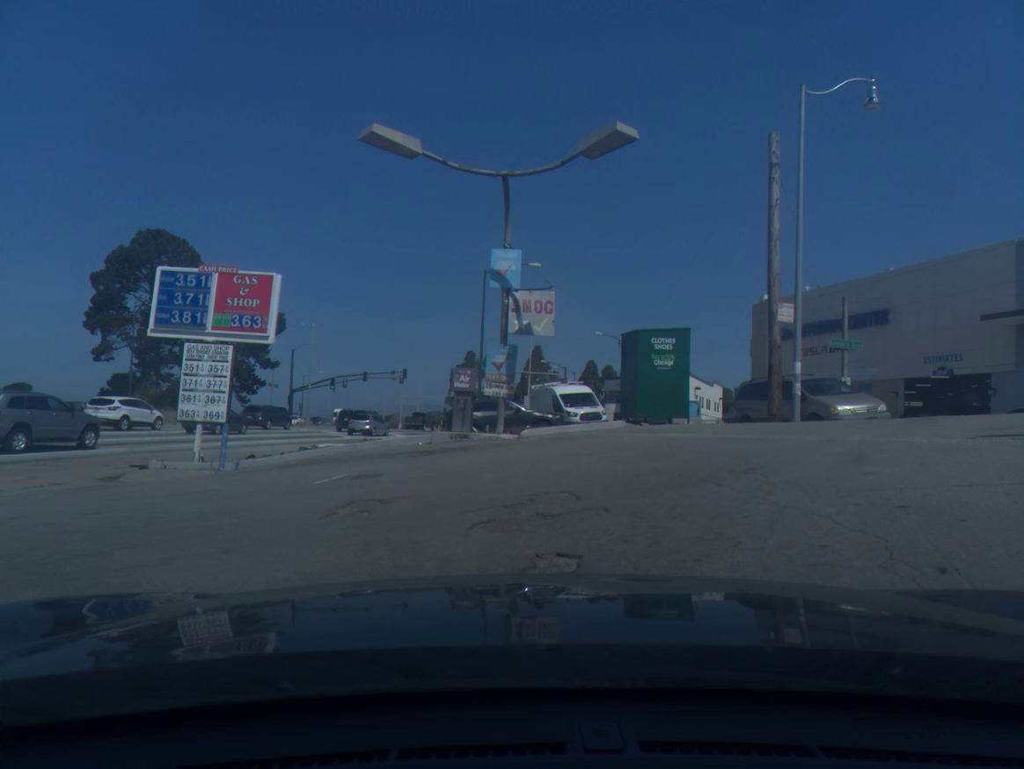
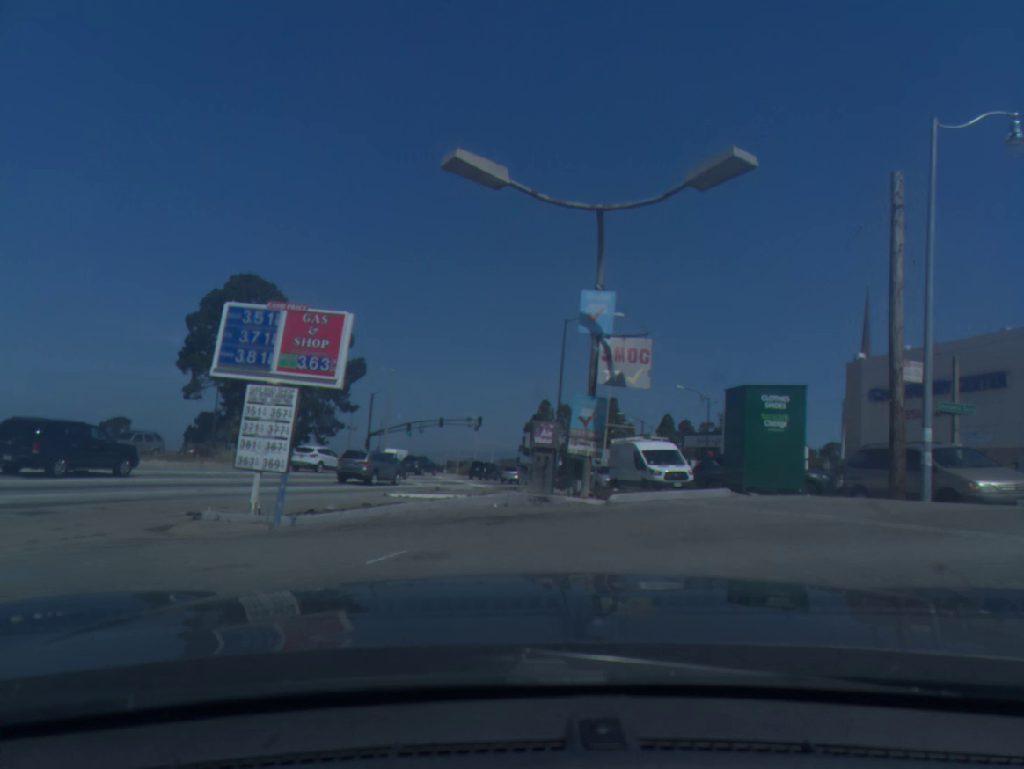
(-0.3, +1.6) m; -5°
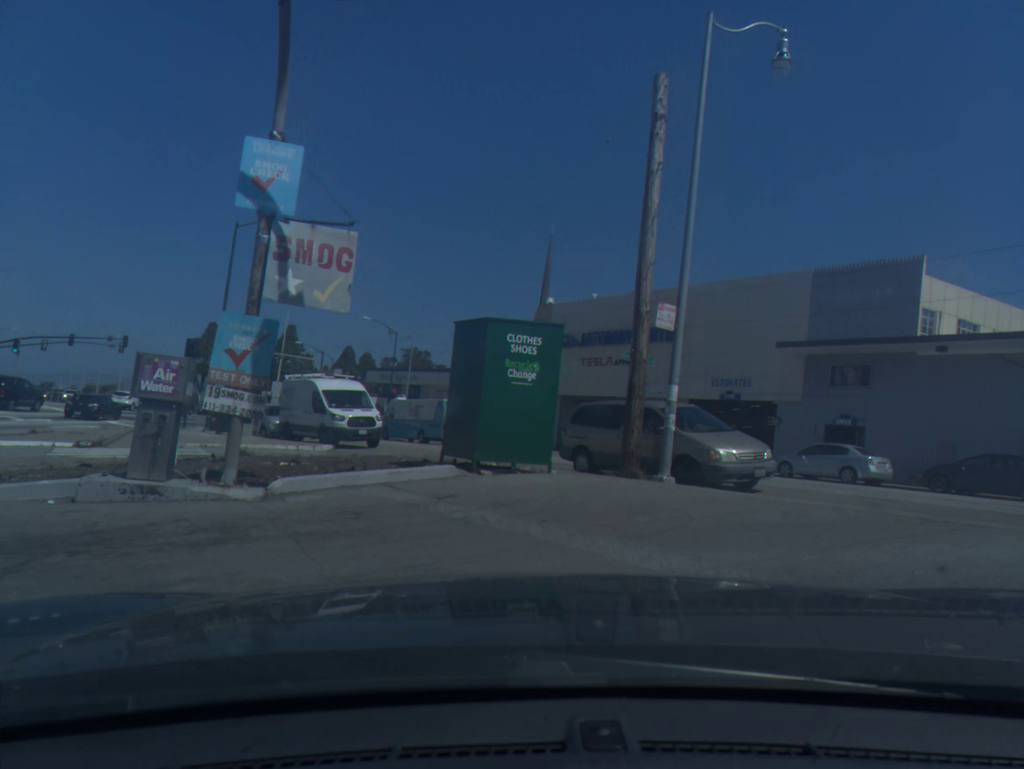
(+0.4, +4.8) m; +23°
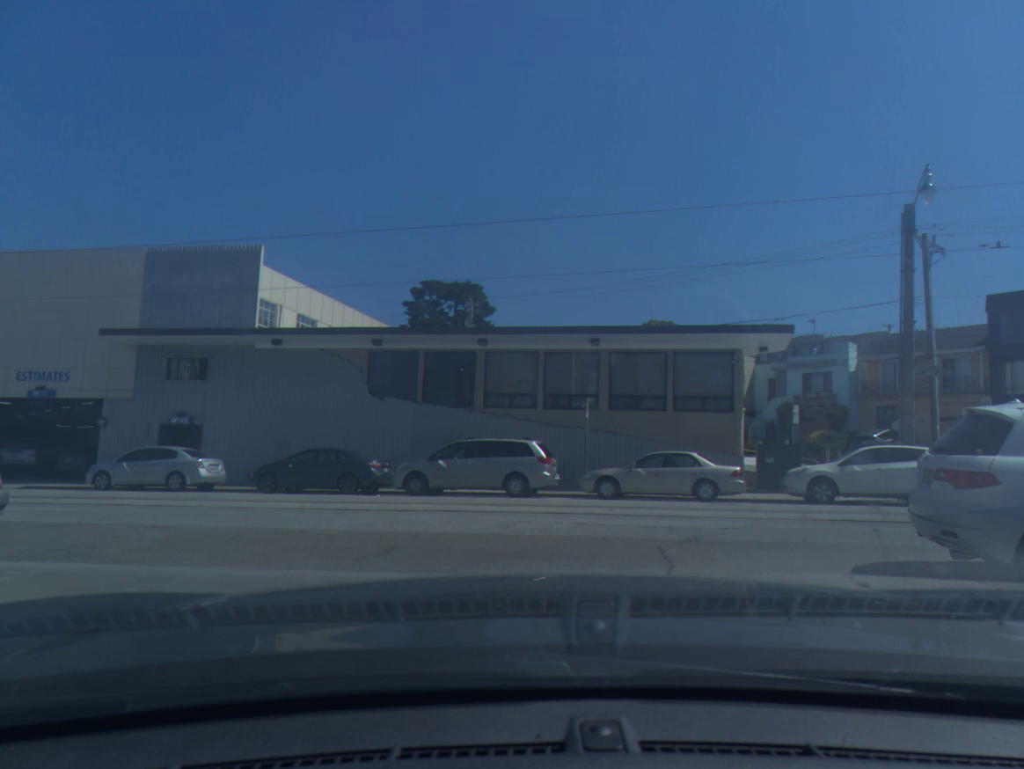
(+2.4, +2.3) m; +44°
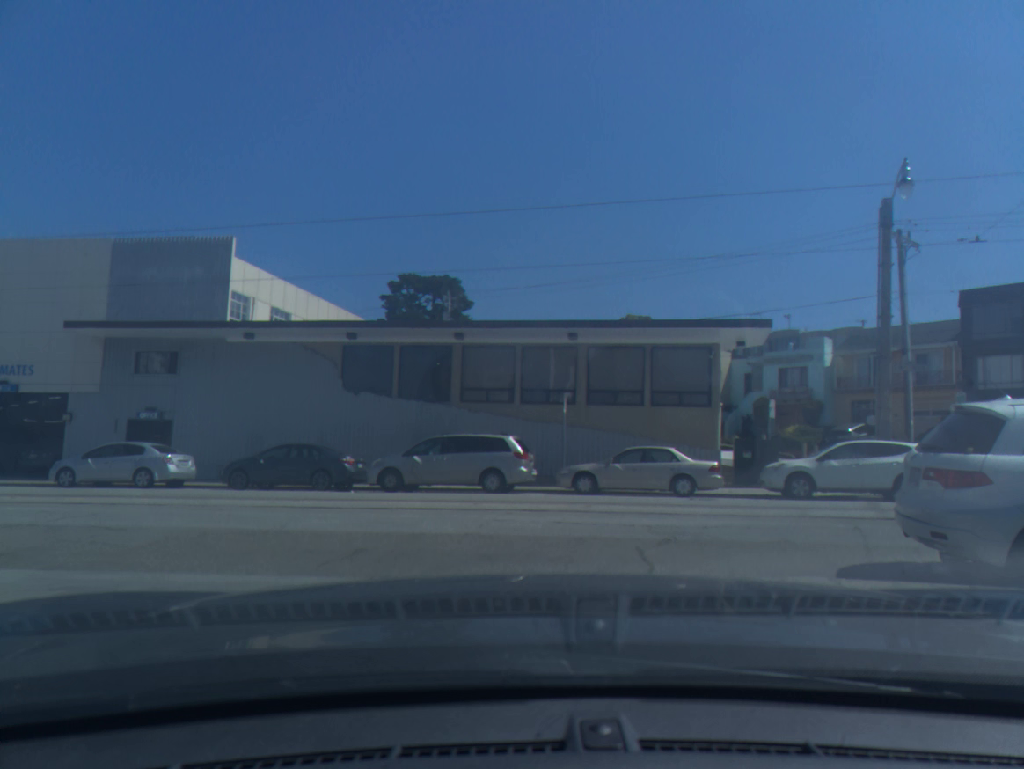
(+0.1, +0.4) m; +2°
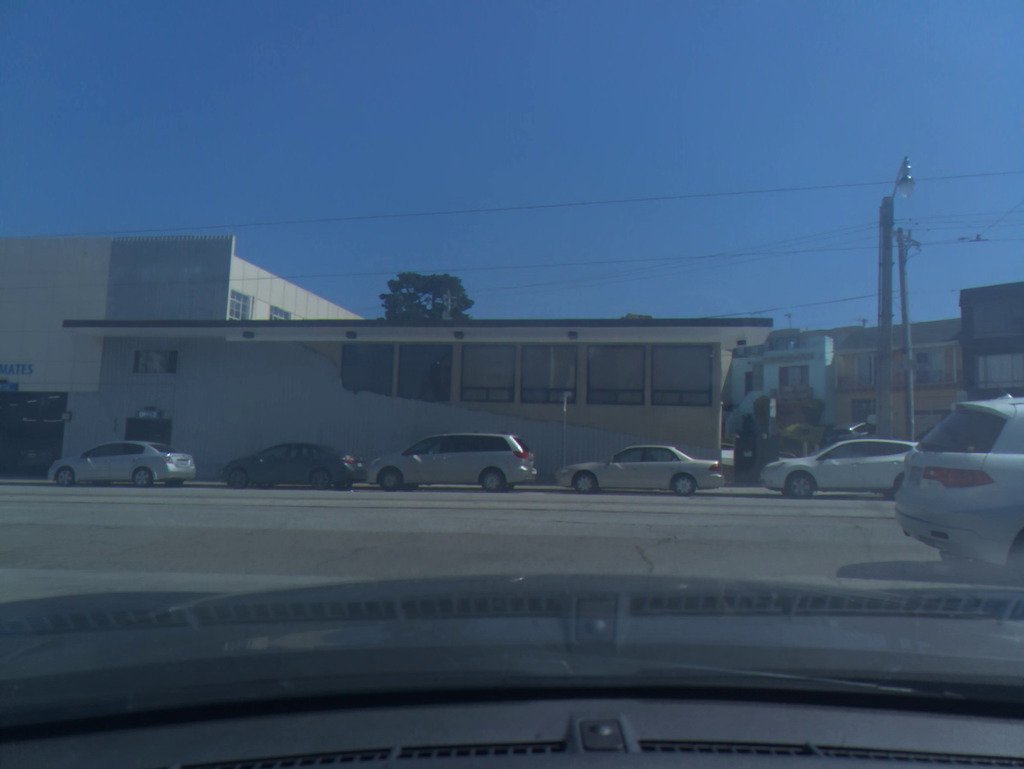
(0.0, 0.0) m; 0°
